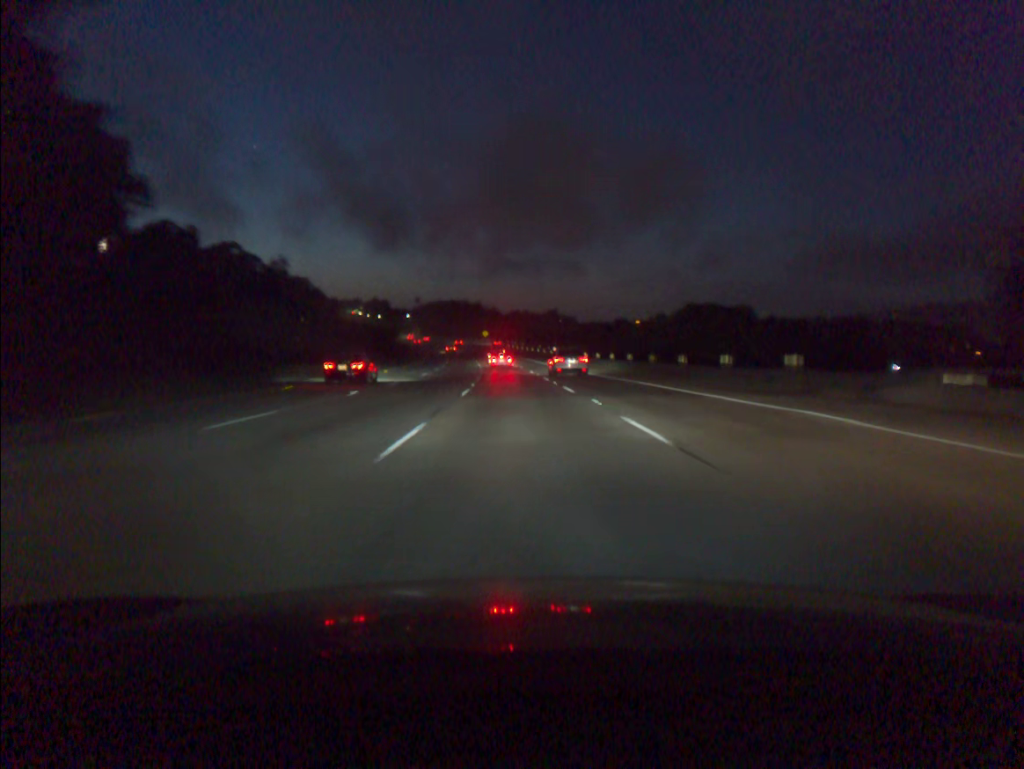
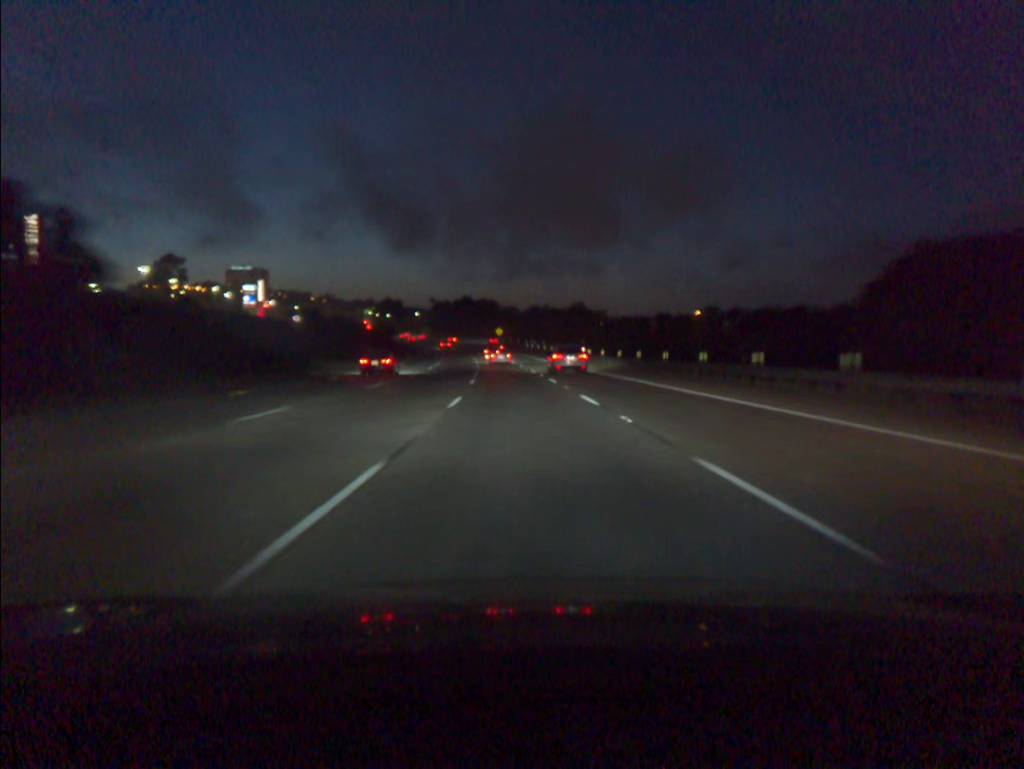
(-0.5, +34.7) m; -1°
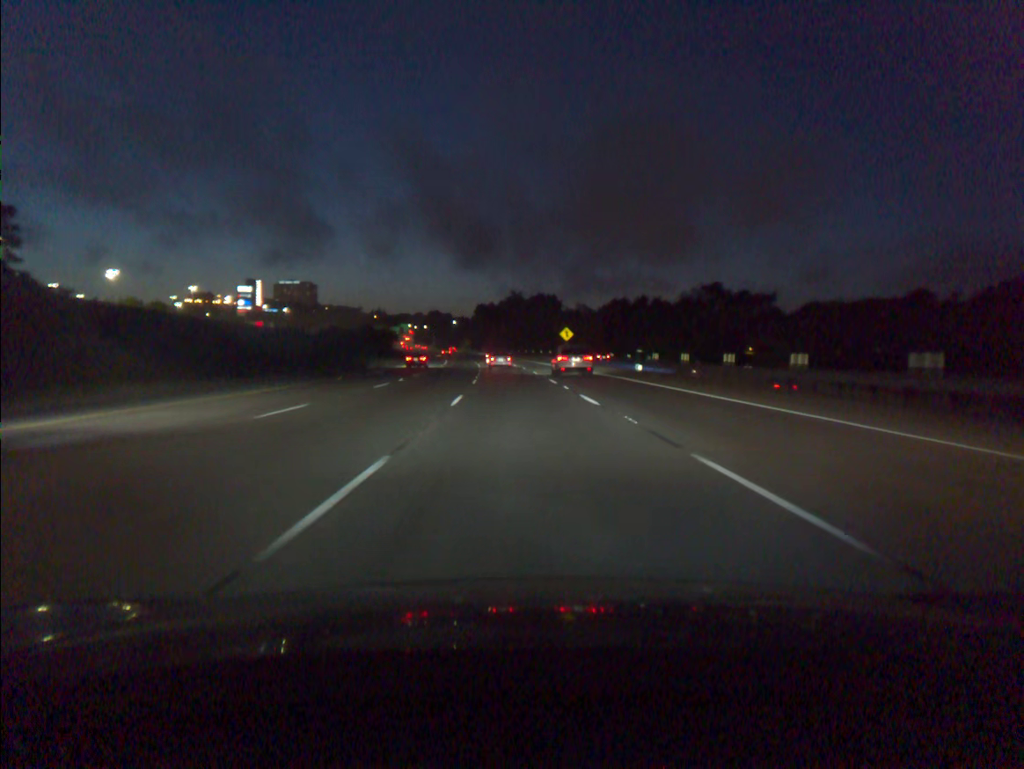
(-3.2, +86.9) m; -4°
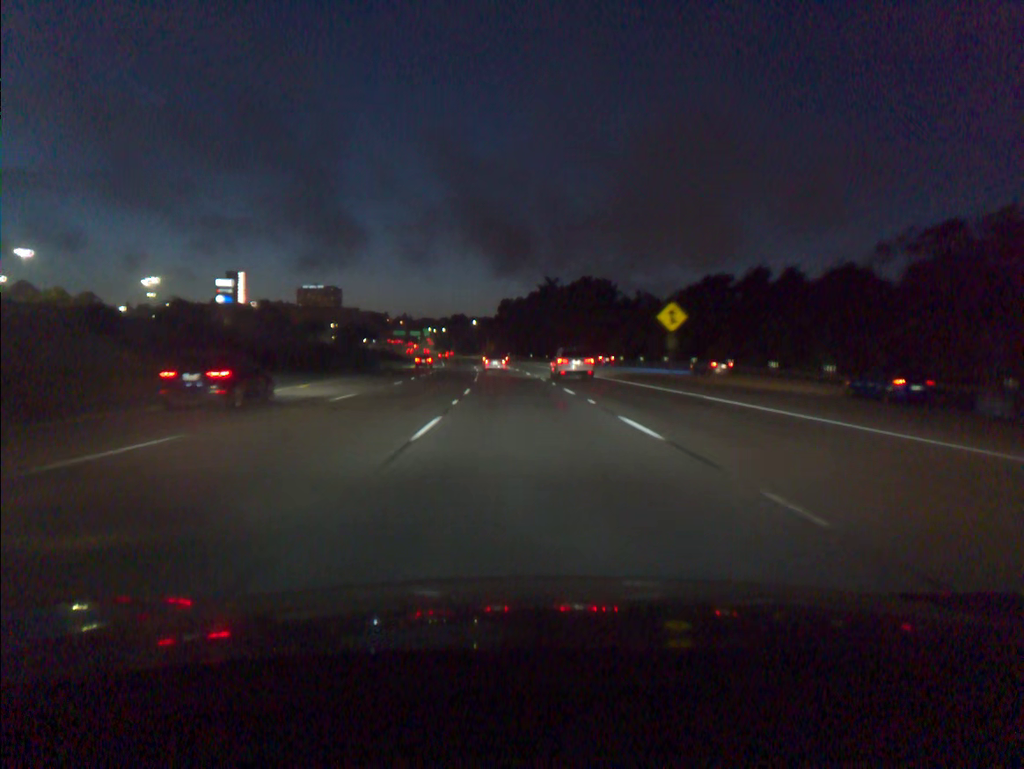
(-1.1, +51.7) m; -2°
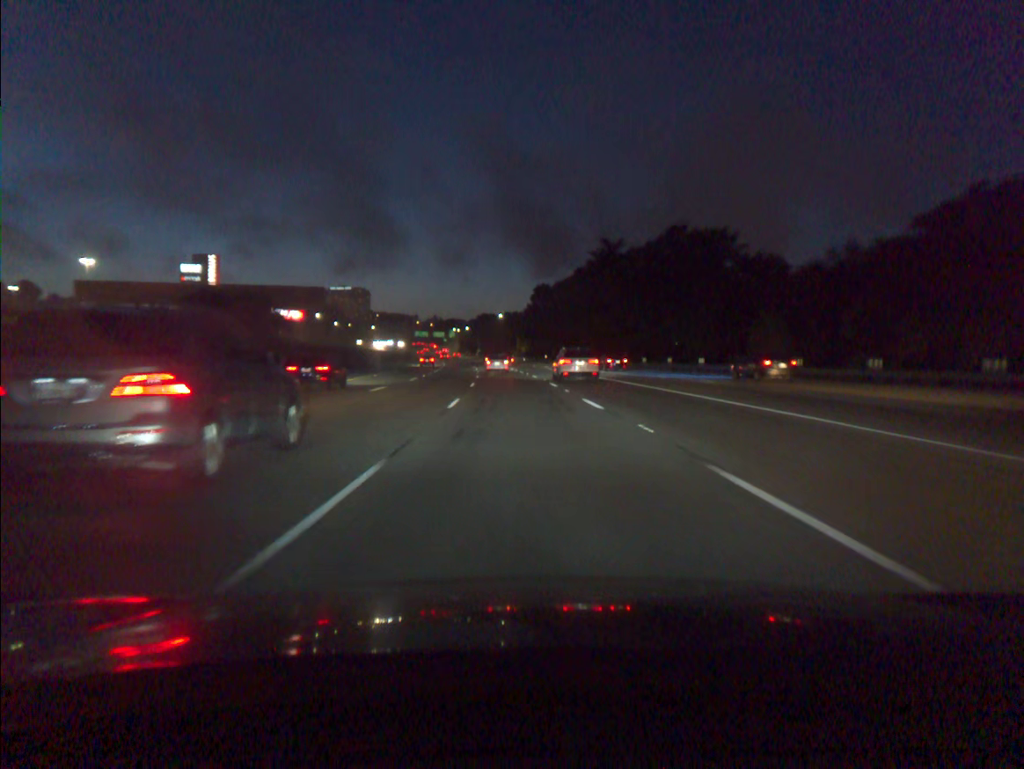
(-1.1, +51.2) m; -2°
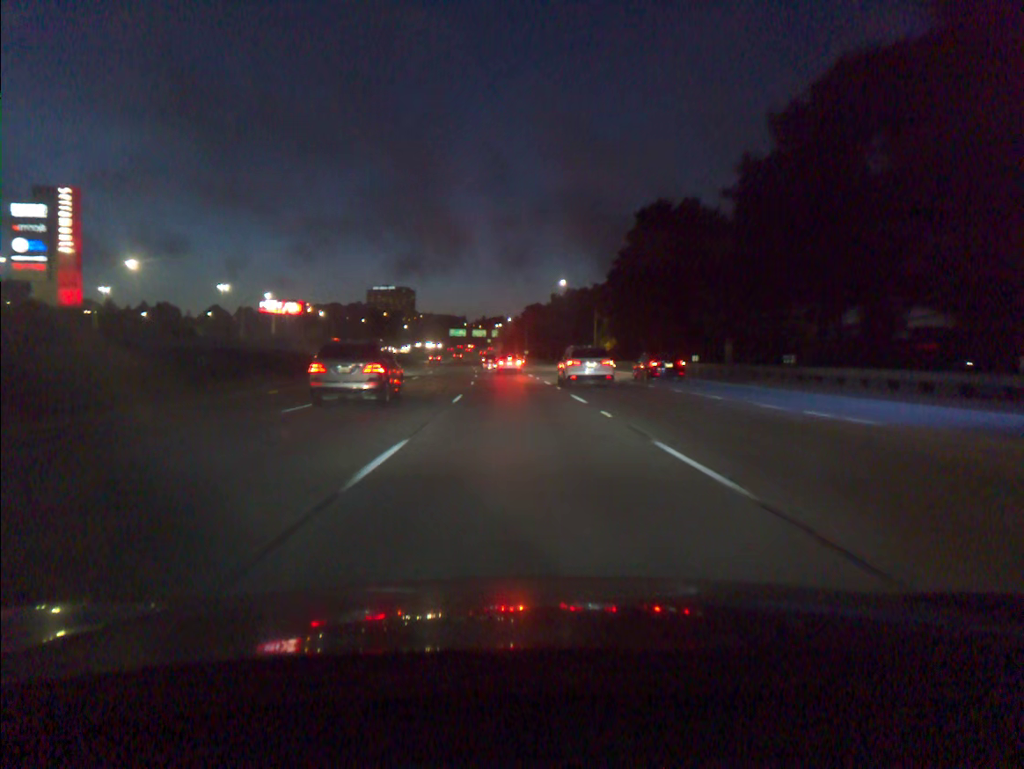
(-2.9, +84.9) m; -4°
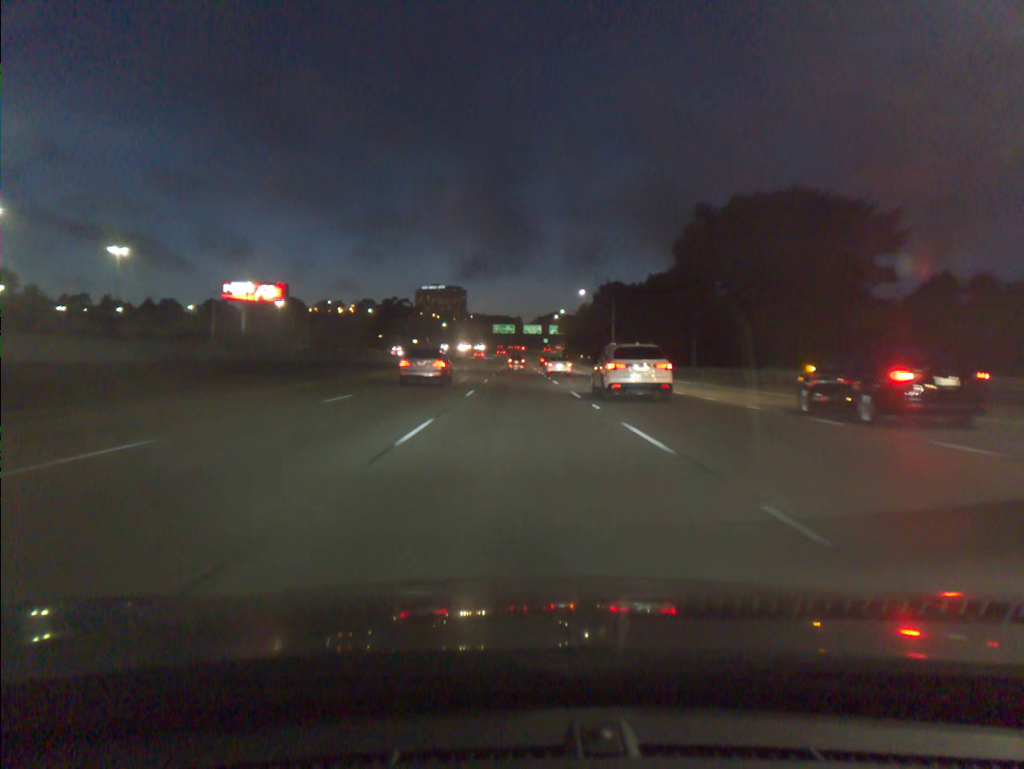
(-2.8, +84.1) m; -4°
